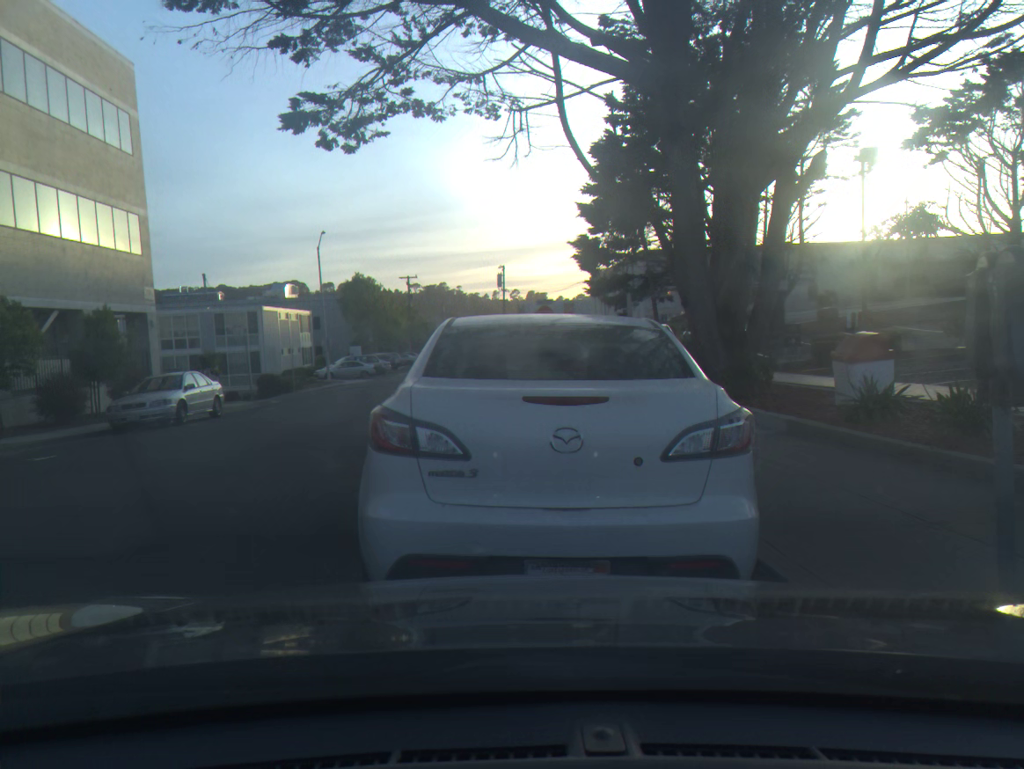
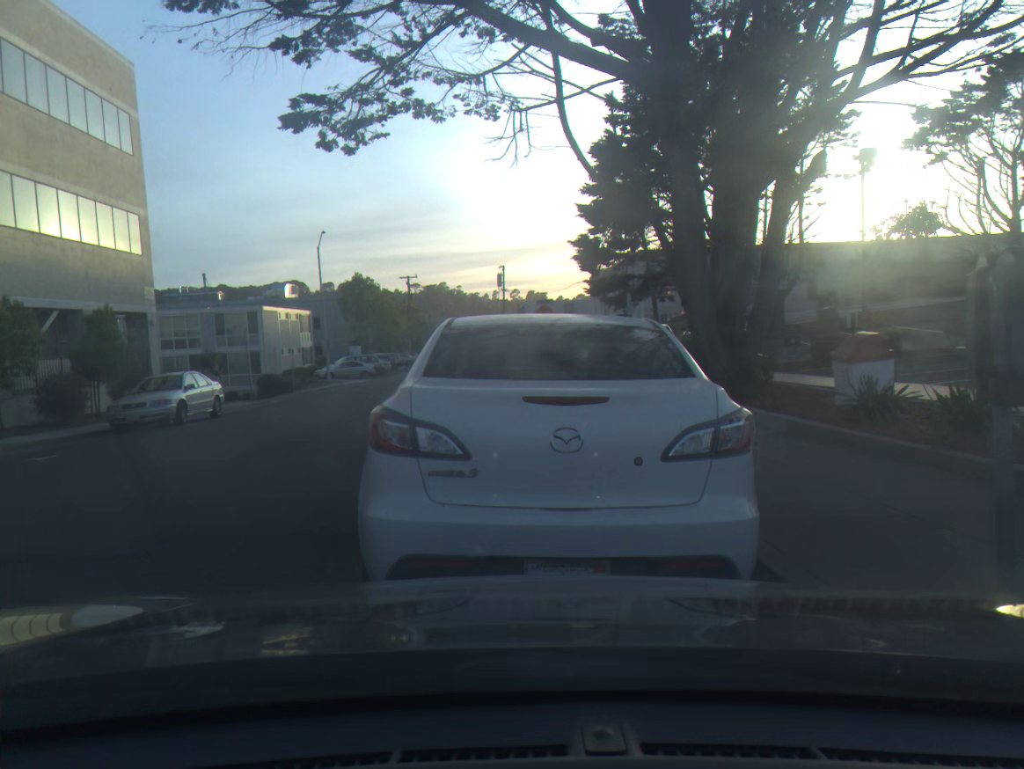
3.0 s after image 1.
(0.0, 0.0) m; 0°
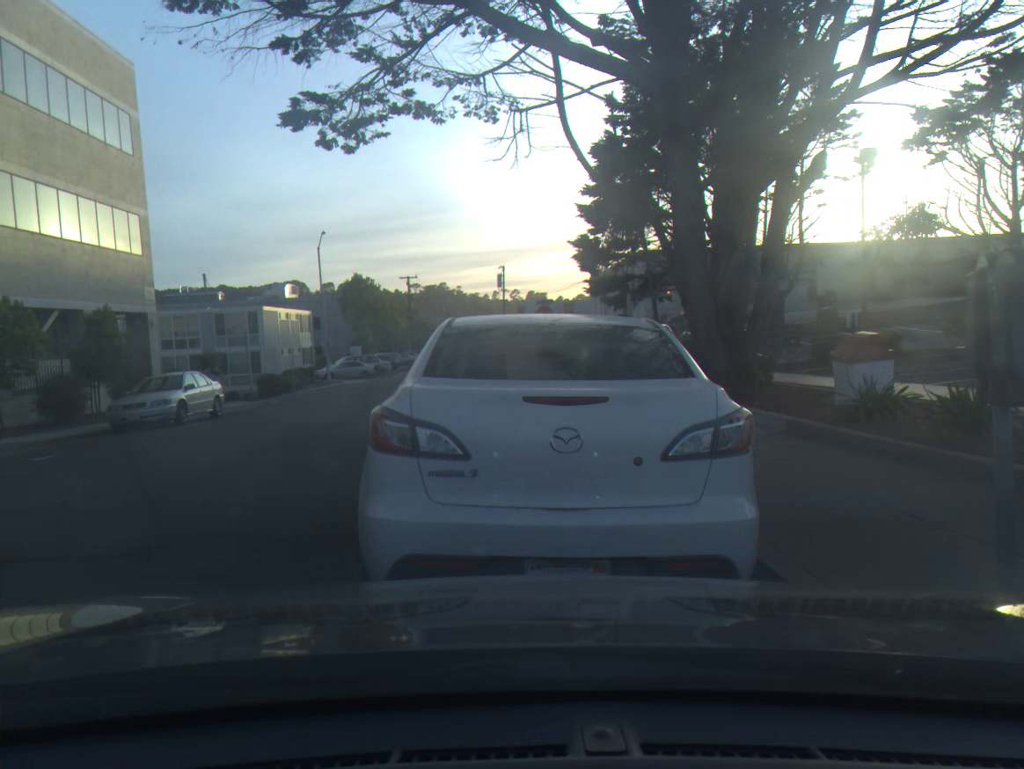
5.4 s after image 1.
(0.0, 0.0) m; 0°
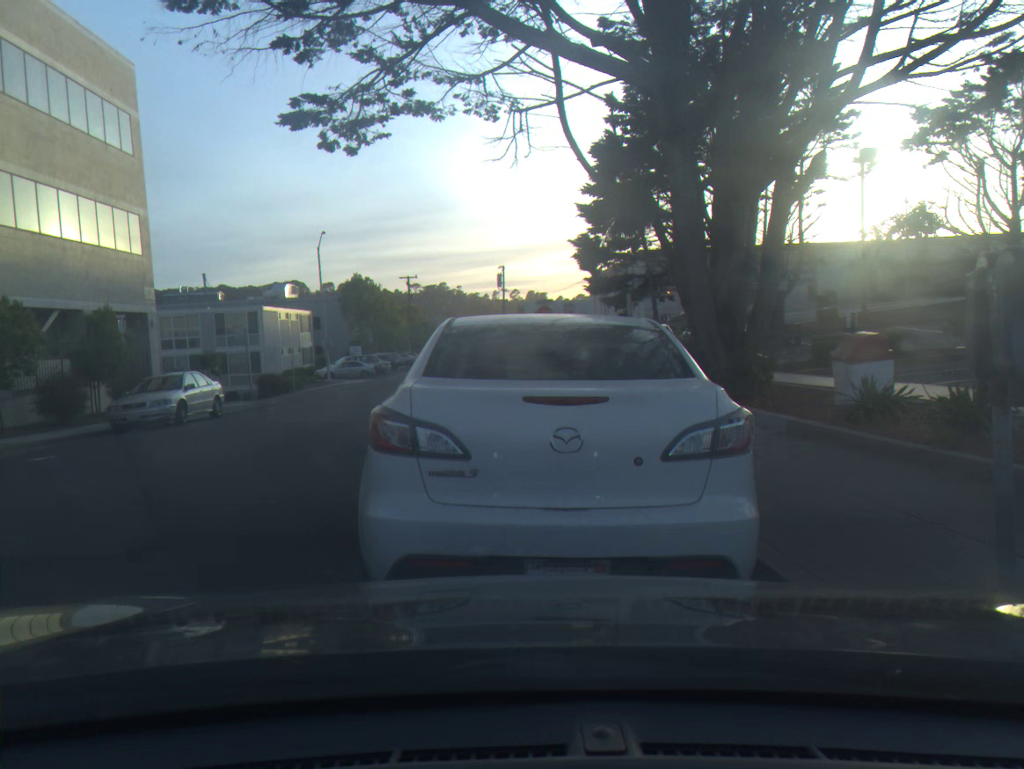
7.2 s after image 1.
(0.0, 0.0) m; 0°
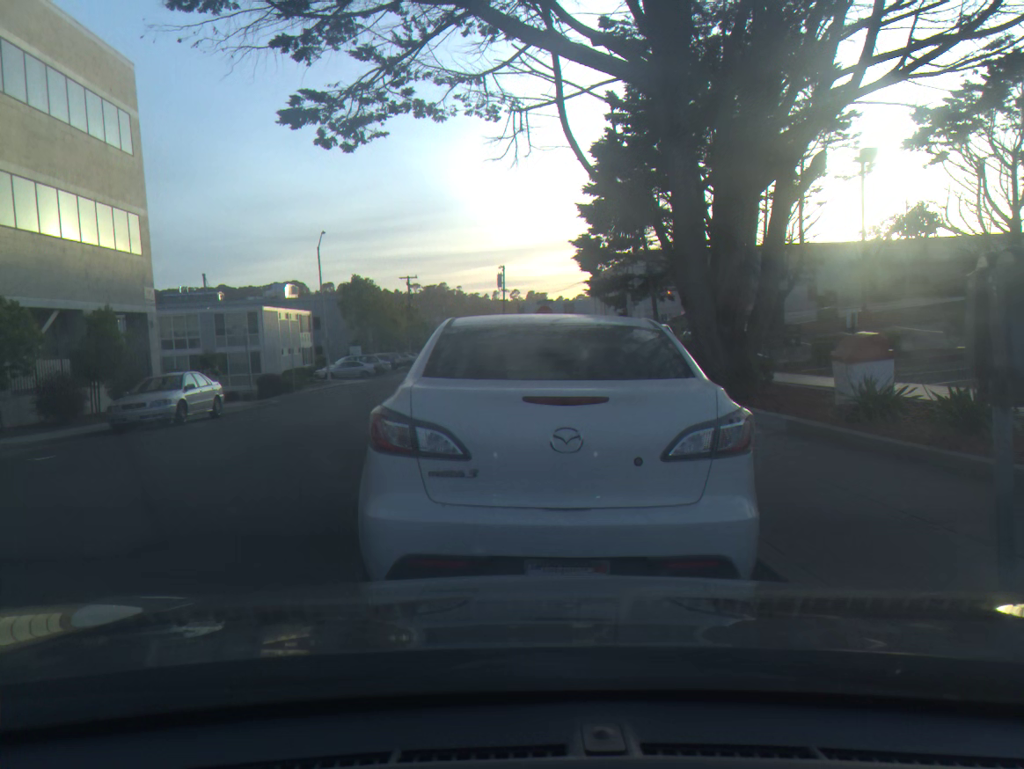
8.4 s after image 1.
(0.0, 0.0) m; 0°
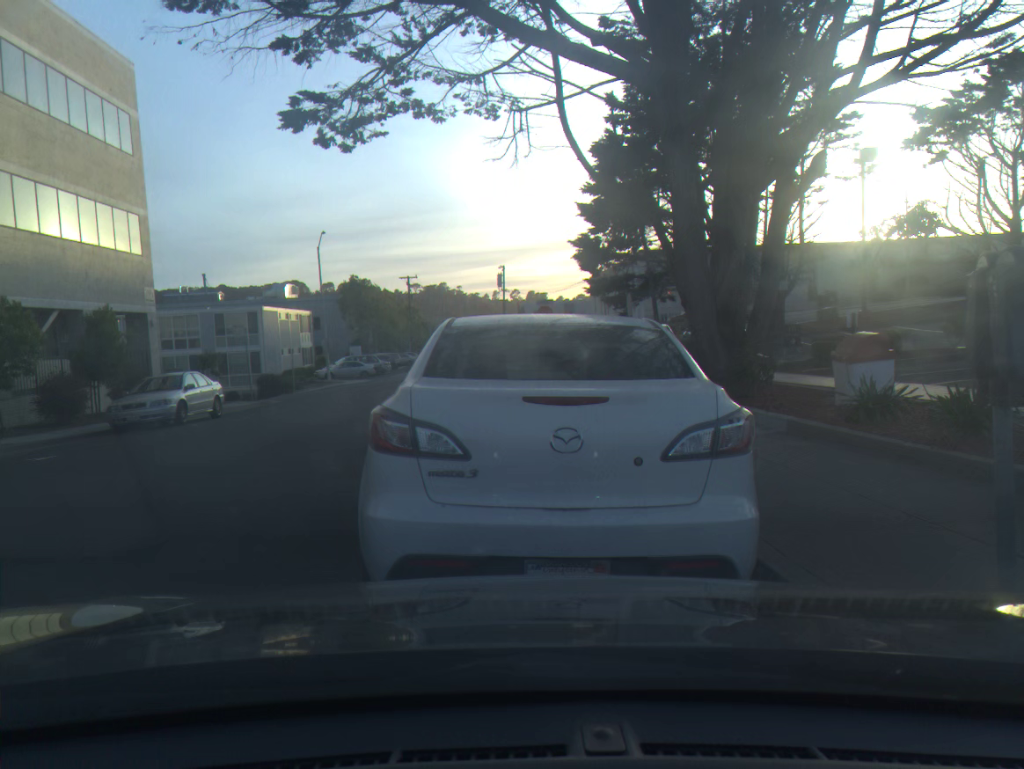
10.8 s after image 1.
(0.0, 0.0) m; 0°
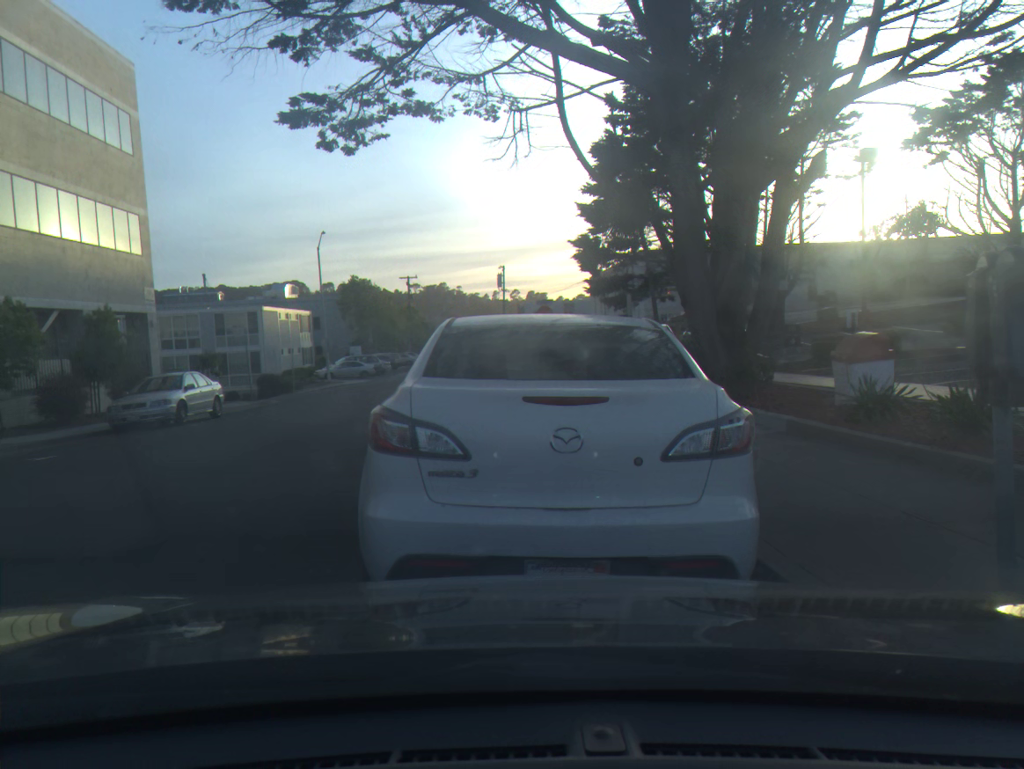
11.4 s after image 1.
(0.0, 0.0) m; 0°
